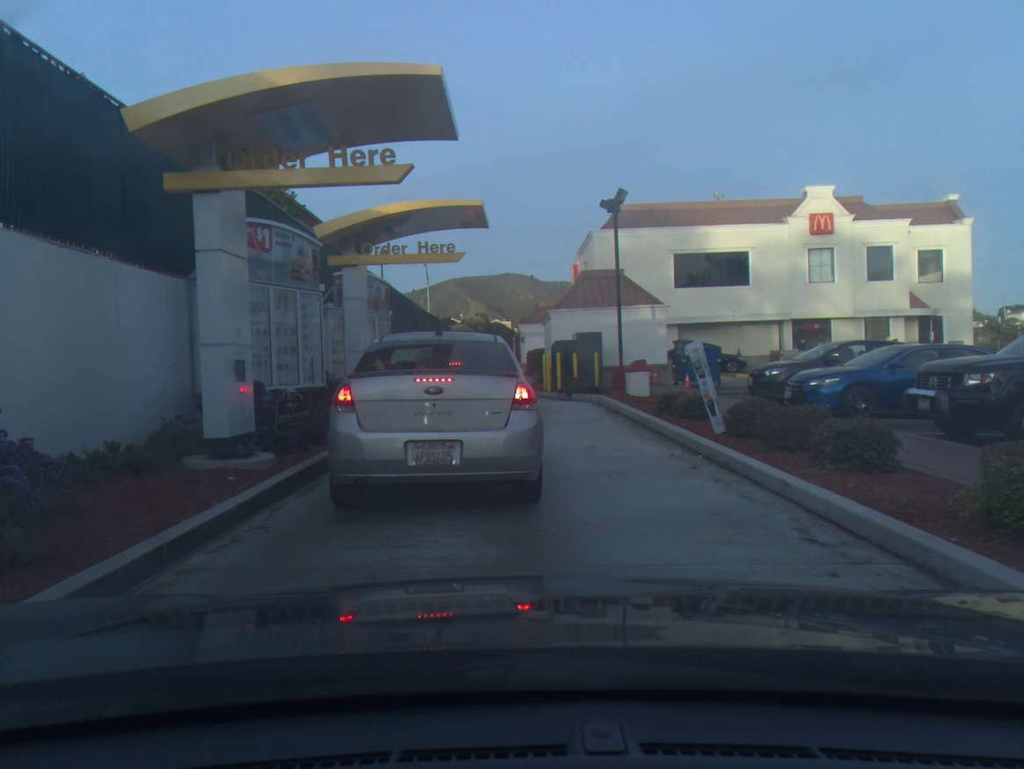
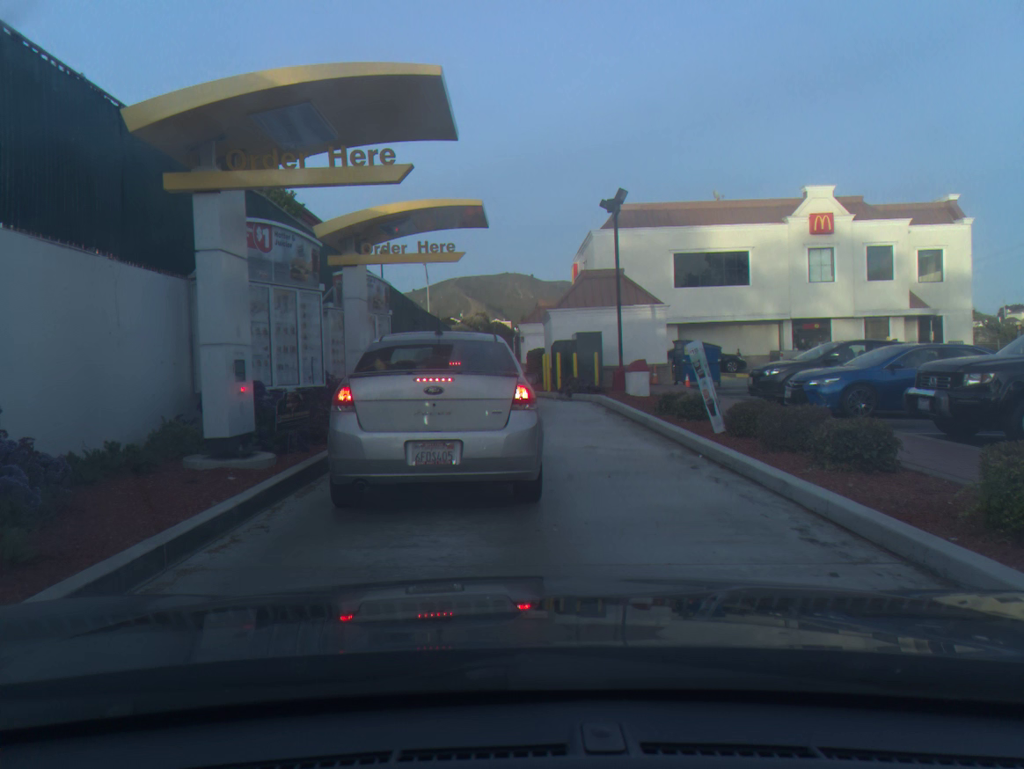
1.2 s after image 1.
(0.0, 0.0) m; 0°
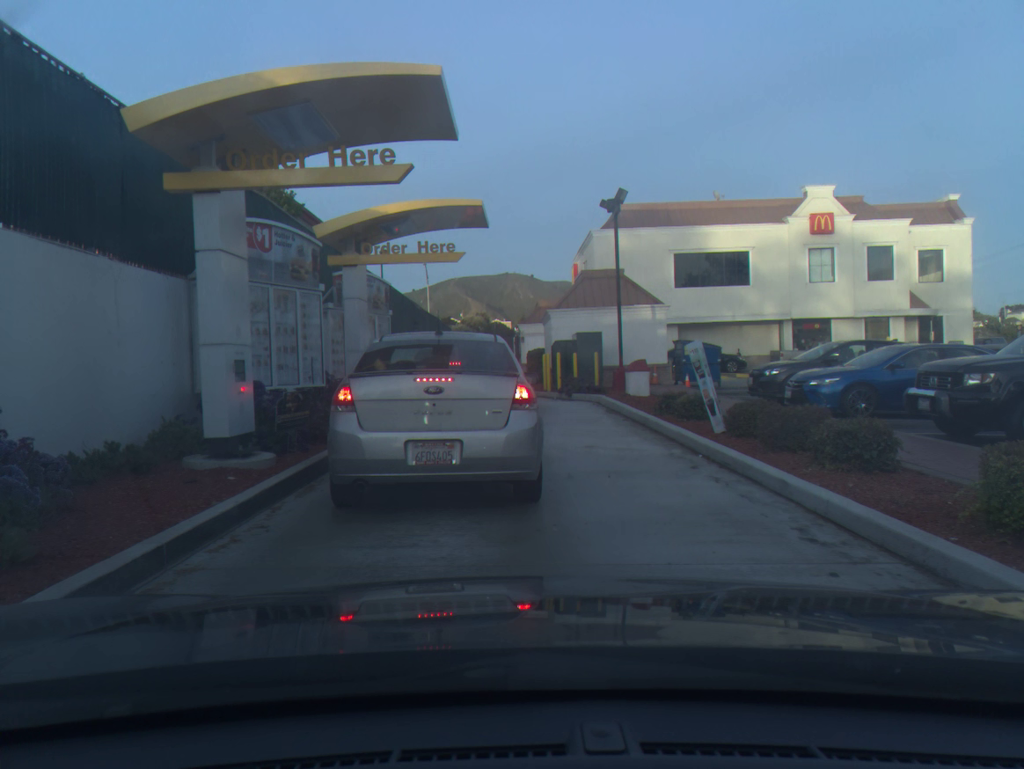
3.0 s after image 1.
(0.0, 0.0) m; 0°
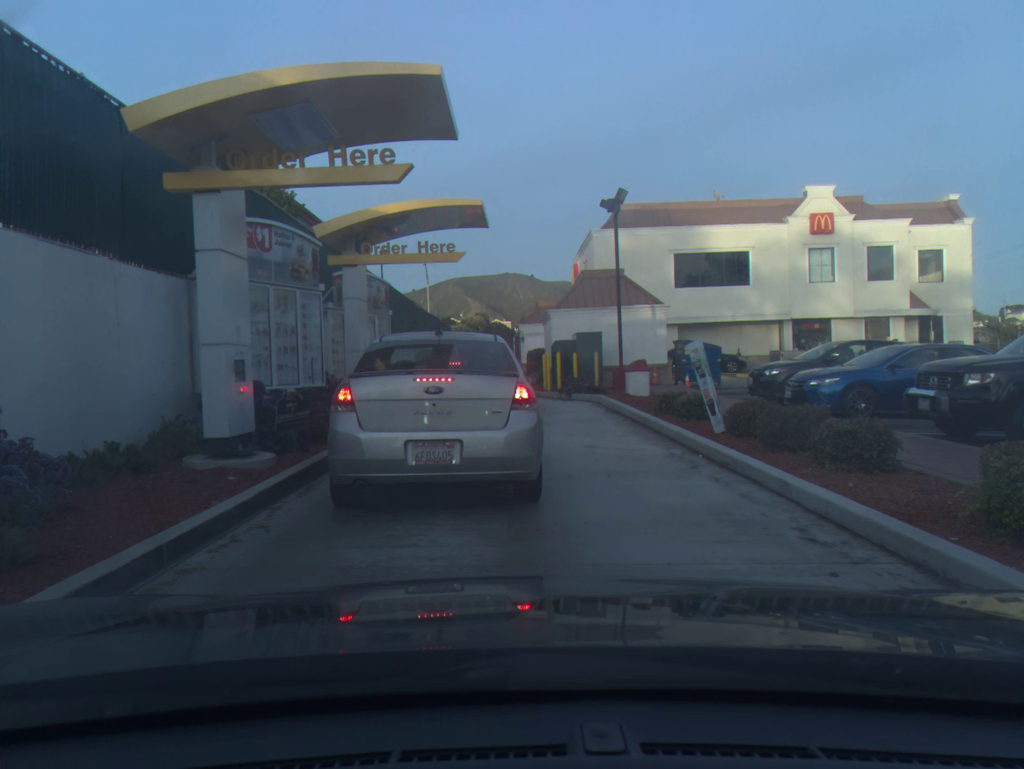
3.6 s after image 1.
(0.0, 0.0) m; 0°
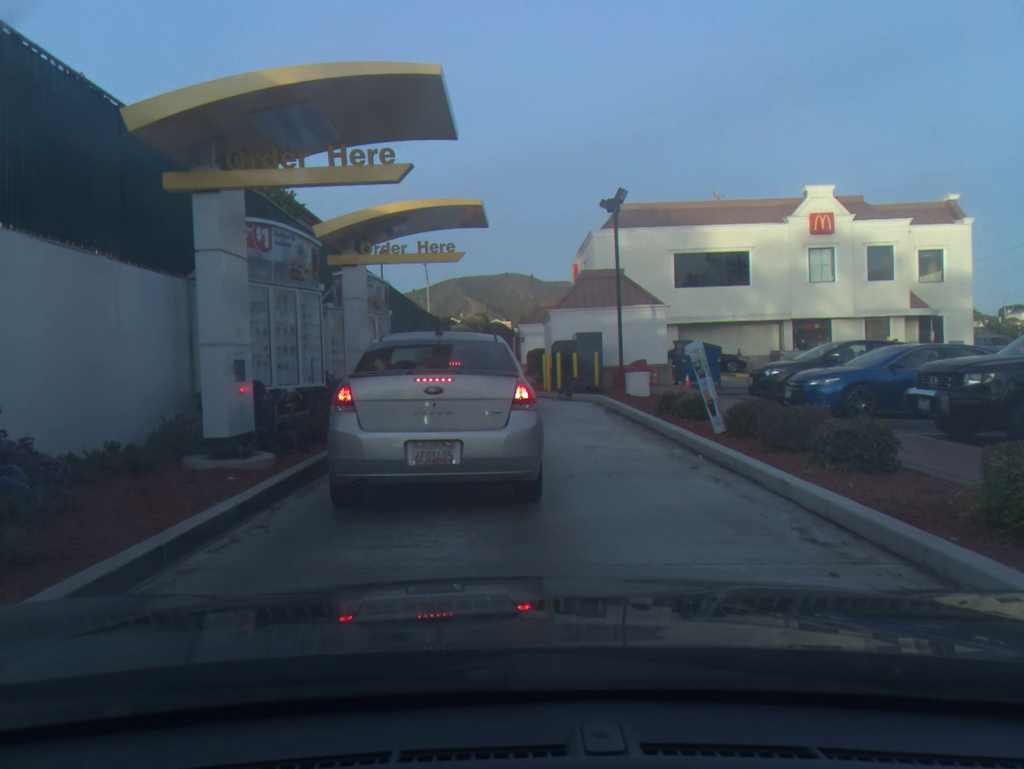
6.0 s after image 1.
(0.0, 0.0) m; 0°
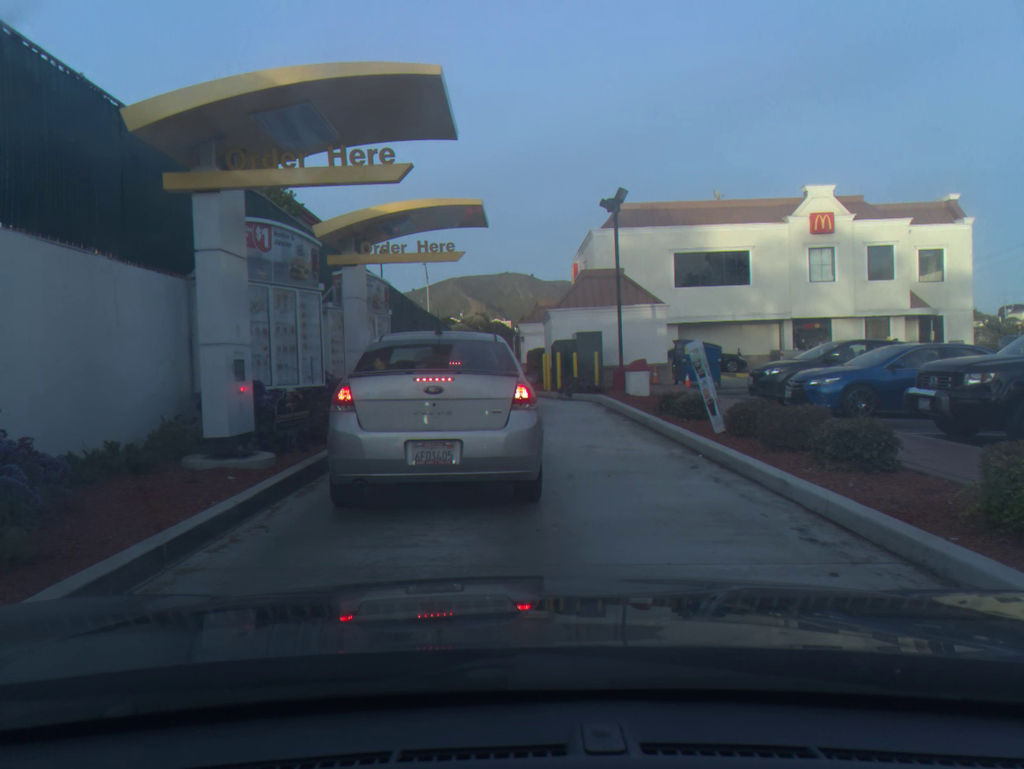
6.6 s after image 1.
(0.0, 0.0) m; 0°
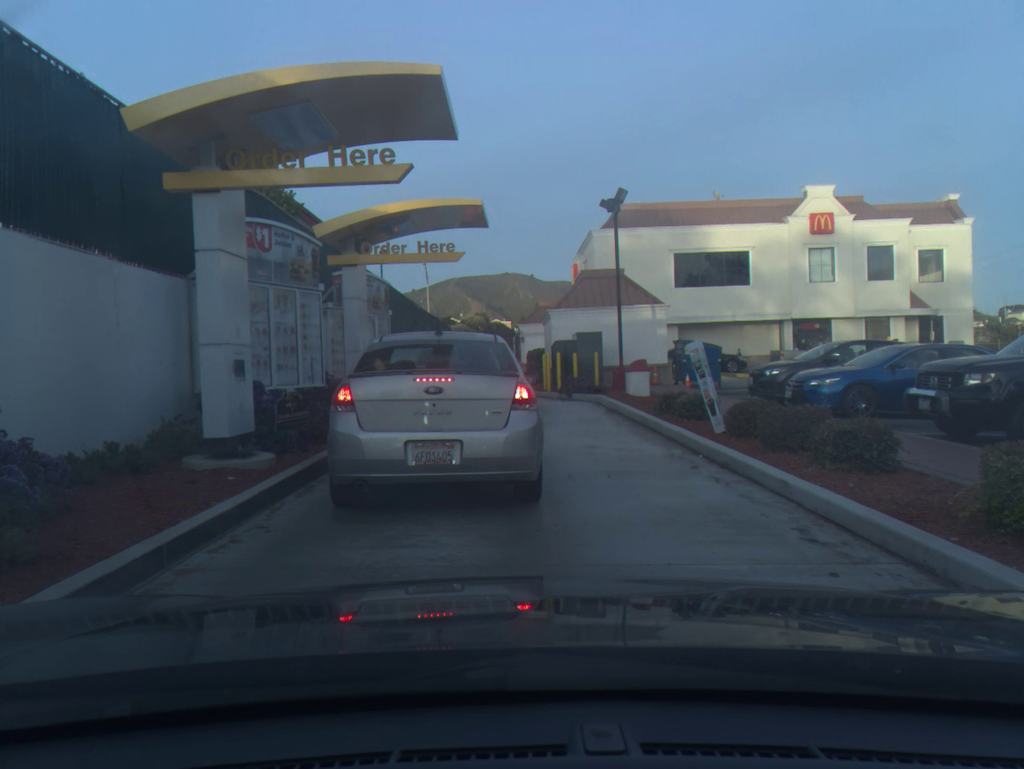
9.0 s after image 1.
(0.0, 0.0) m; 0°
